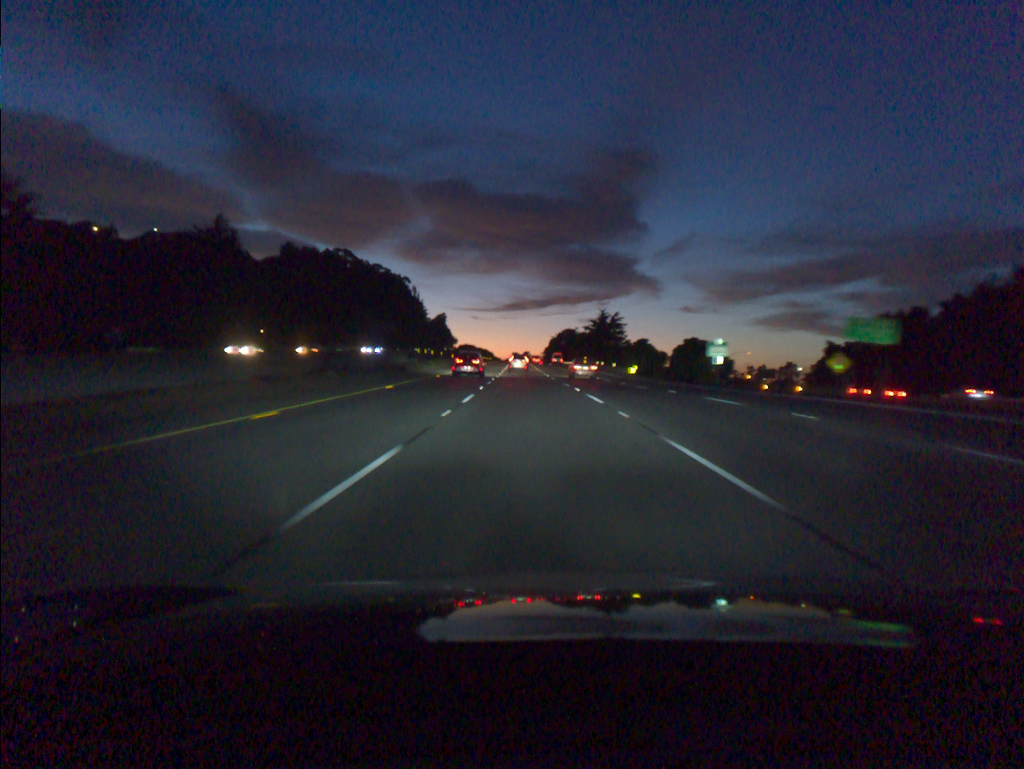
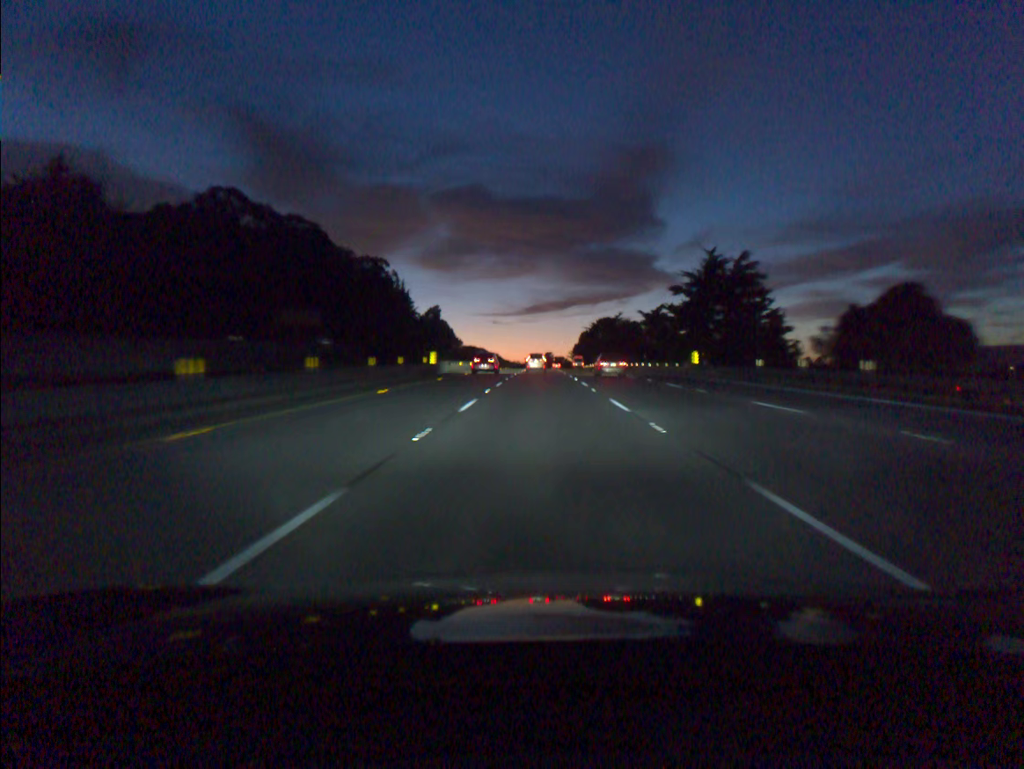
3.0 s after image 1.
(-2.2, +91.2) m; -2°
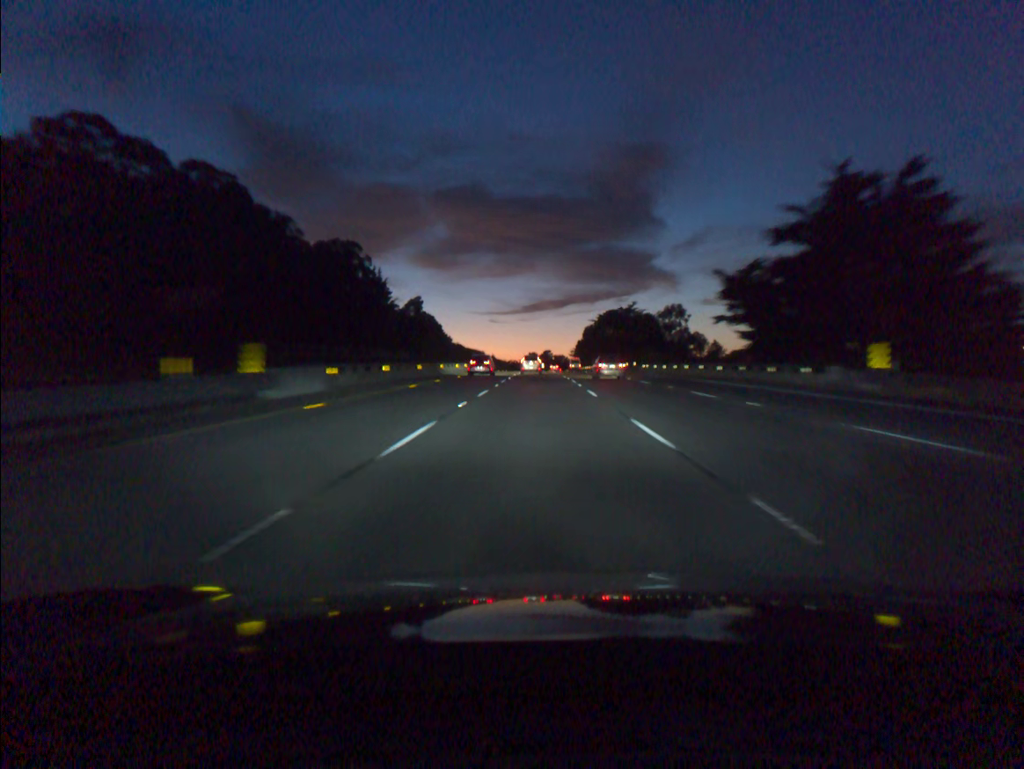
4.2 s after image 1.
(+0.1, +36.5) m; 0°
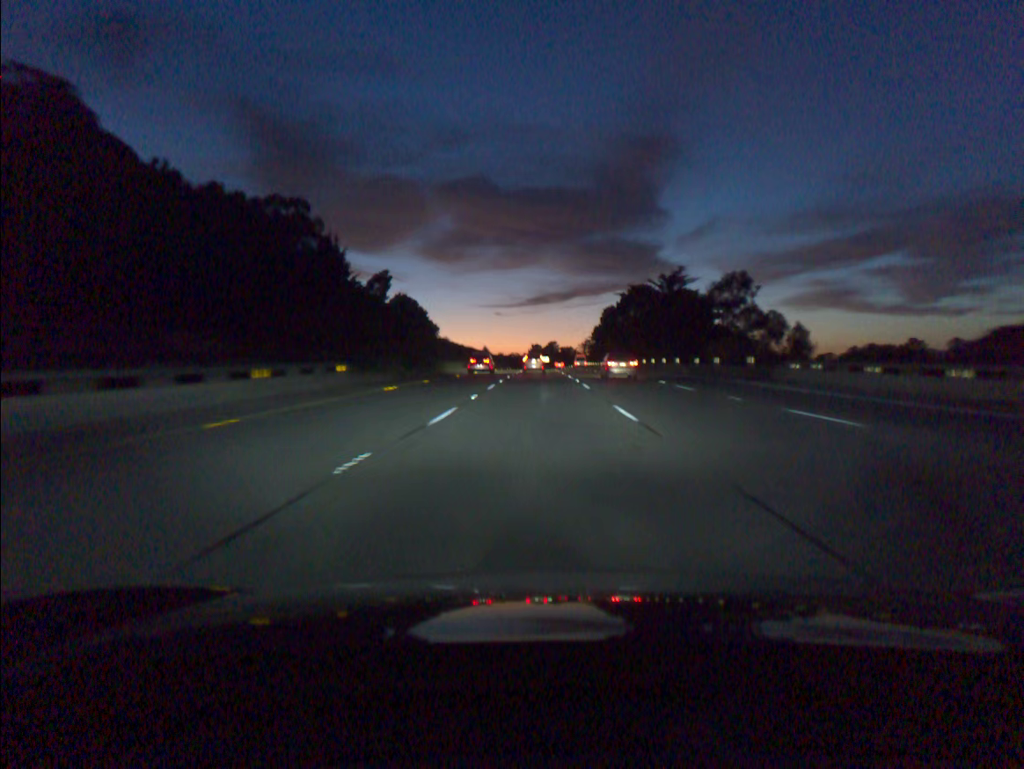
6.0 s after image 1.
(-0.1, +54.9) m; 0°
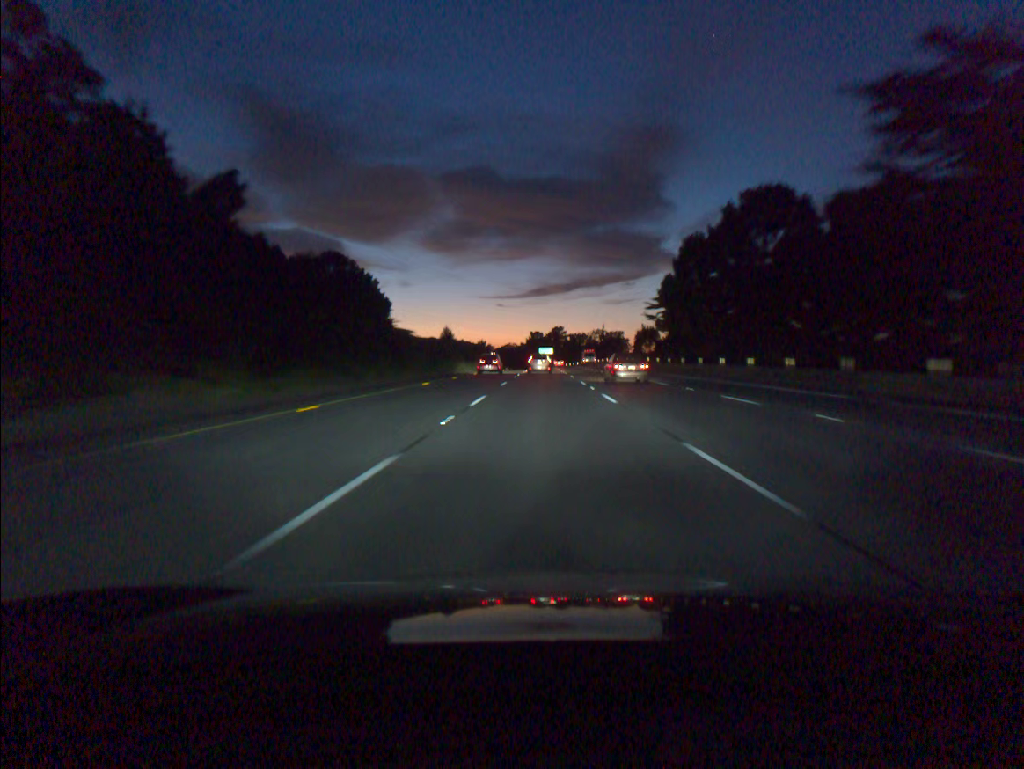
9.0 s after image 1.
(-0.3, +92.1) m; 0°
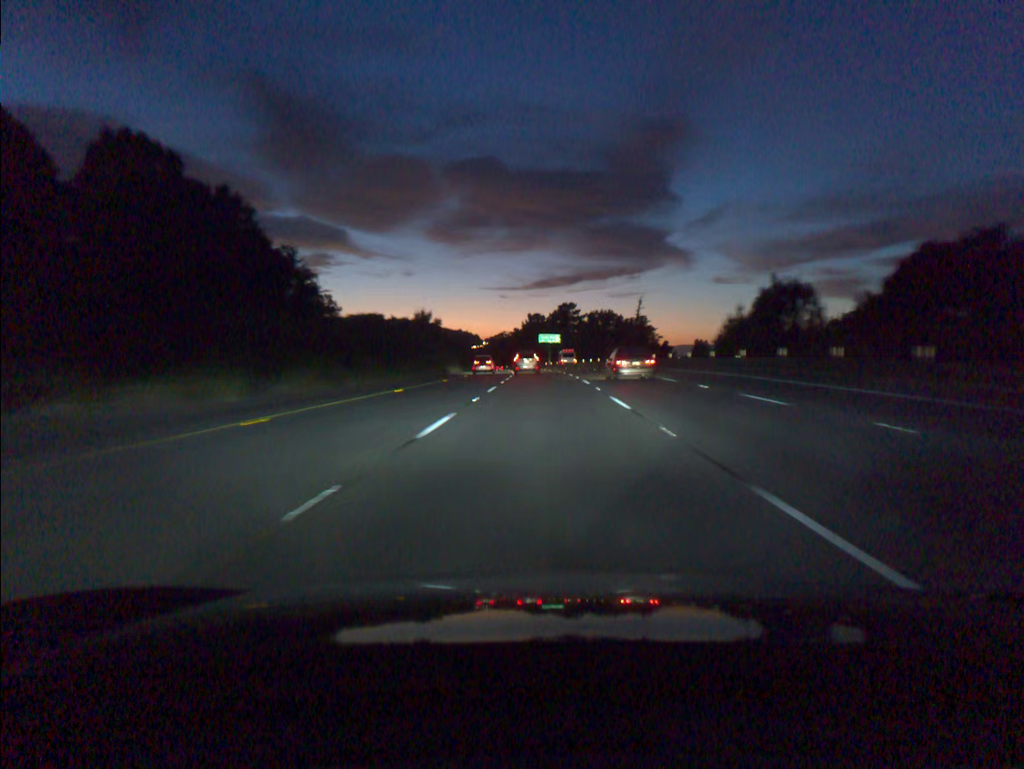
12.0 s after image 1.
(+0.1, +90.6) m; 0°
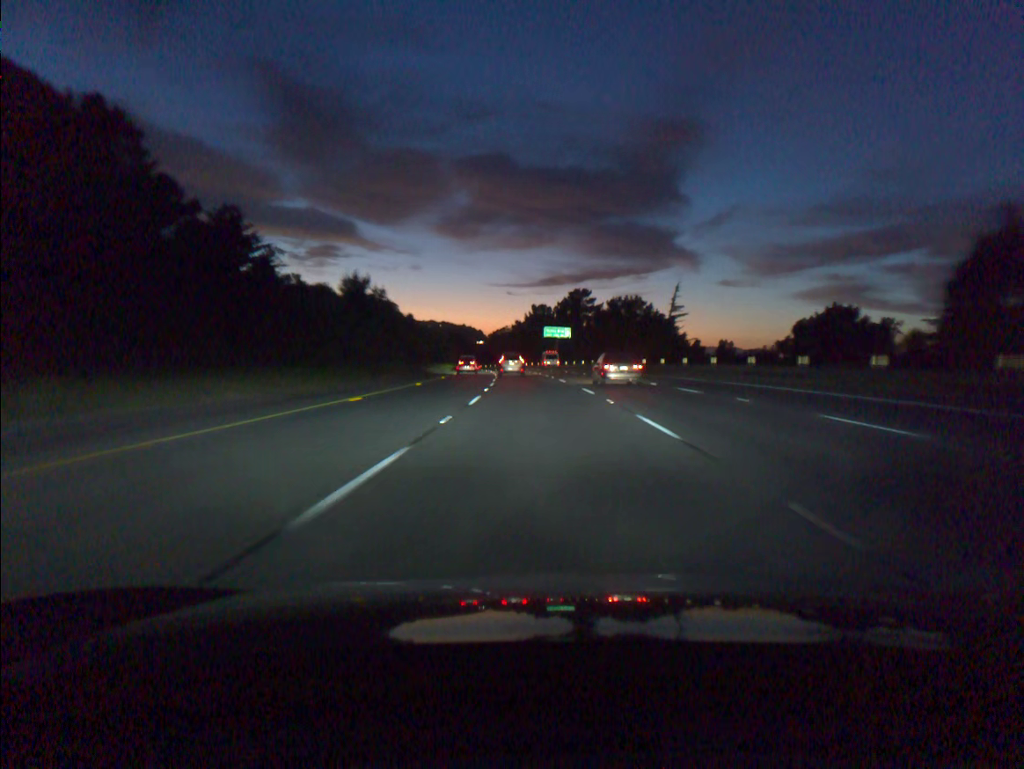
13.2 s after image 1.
(0.0, +35.4) m; 0°
